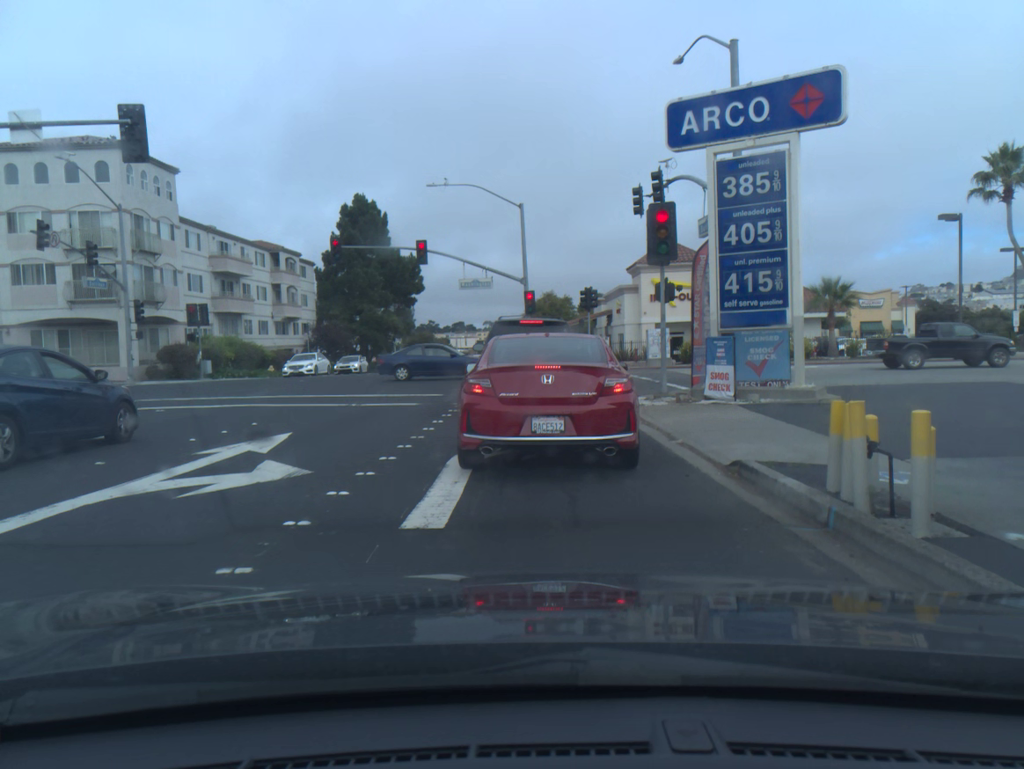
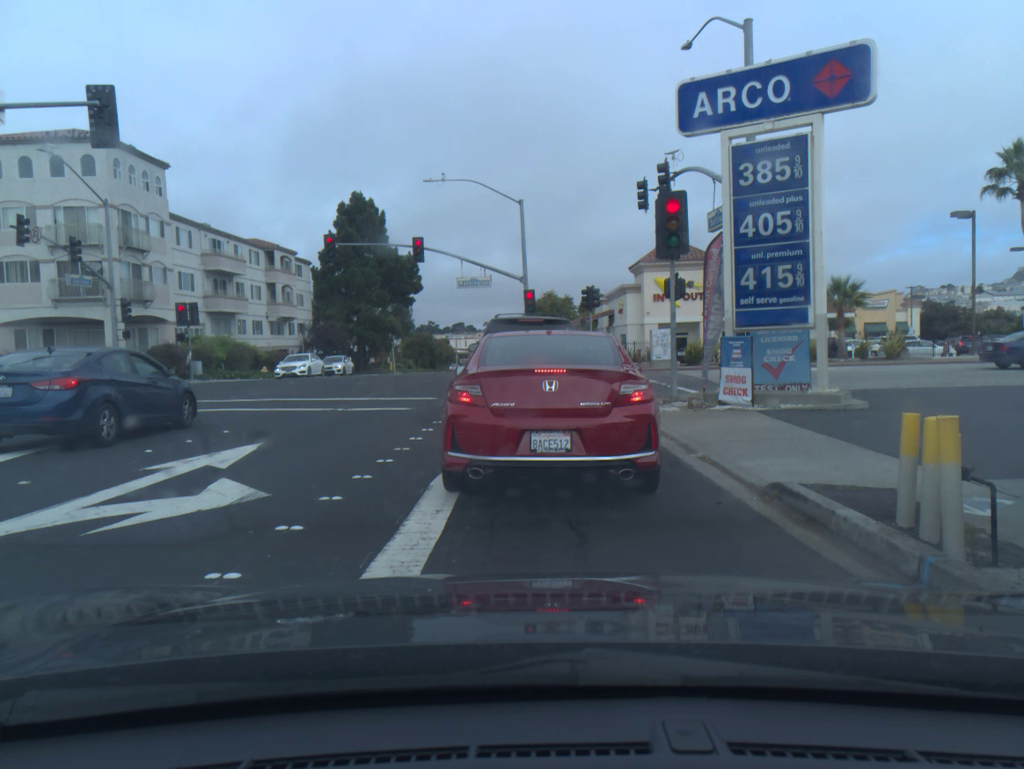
(0.0, +1.4) m; 0°
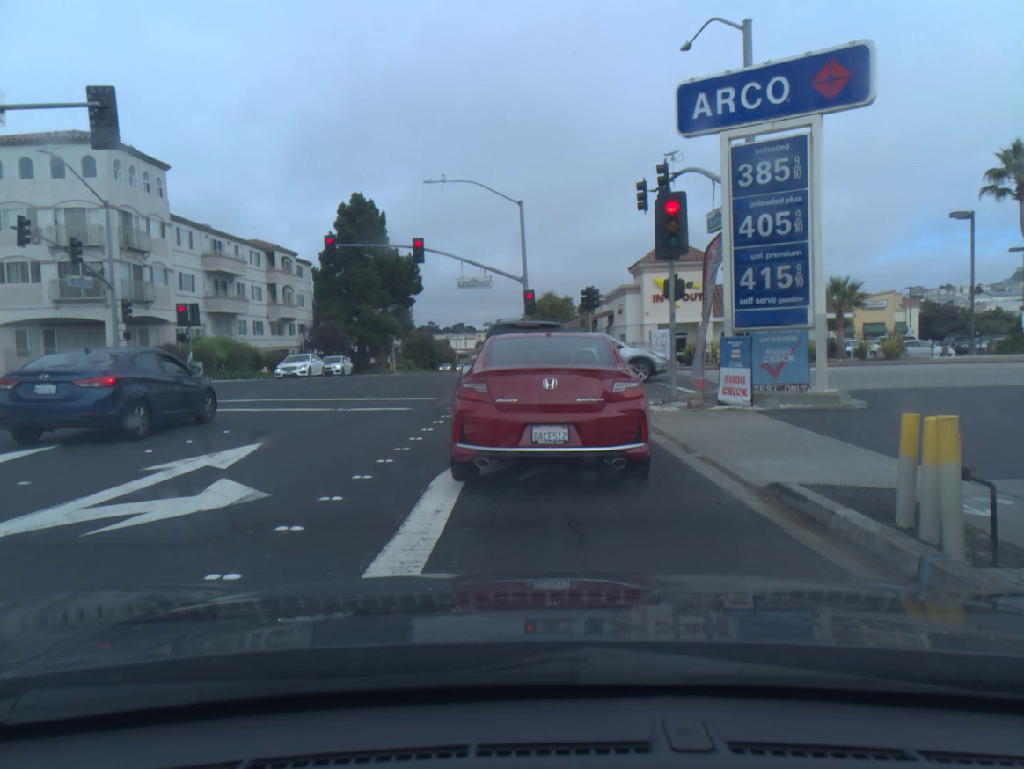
(0.0, 0.0) m; 0°
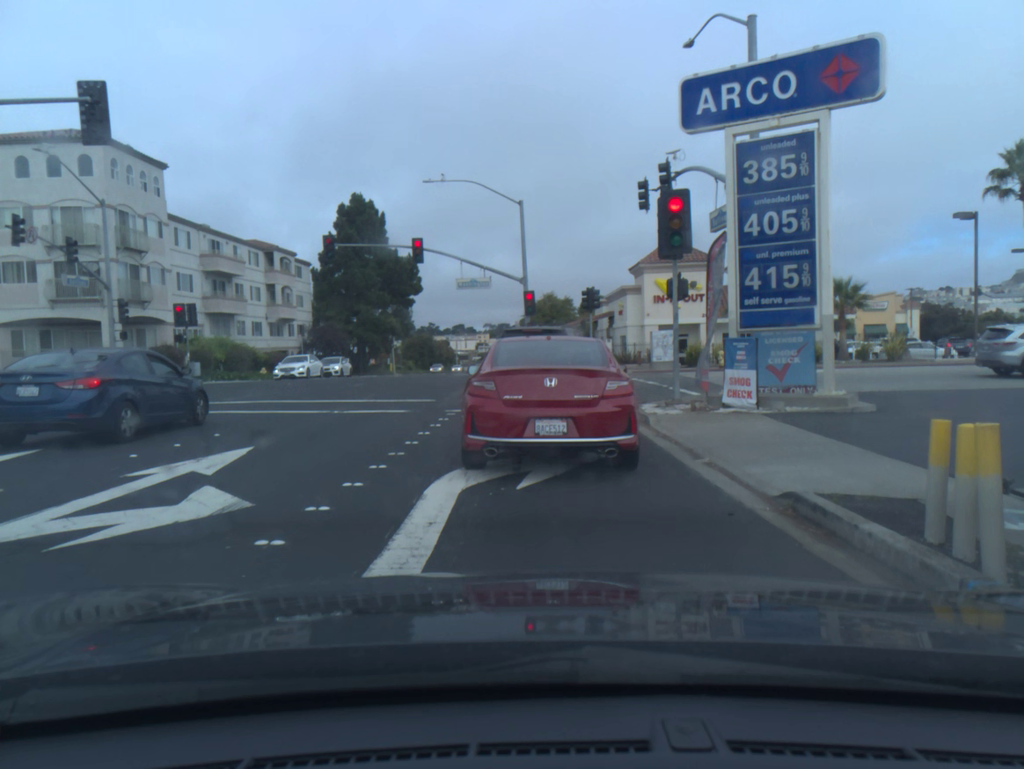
(0.0, +0.4) m; 0°
